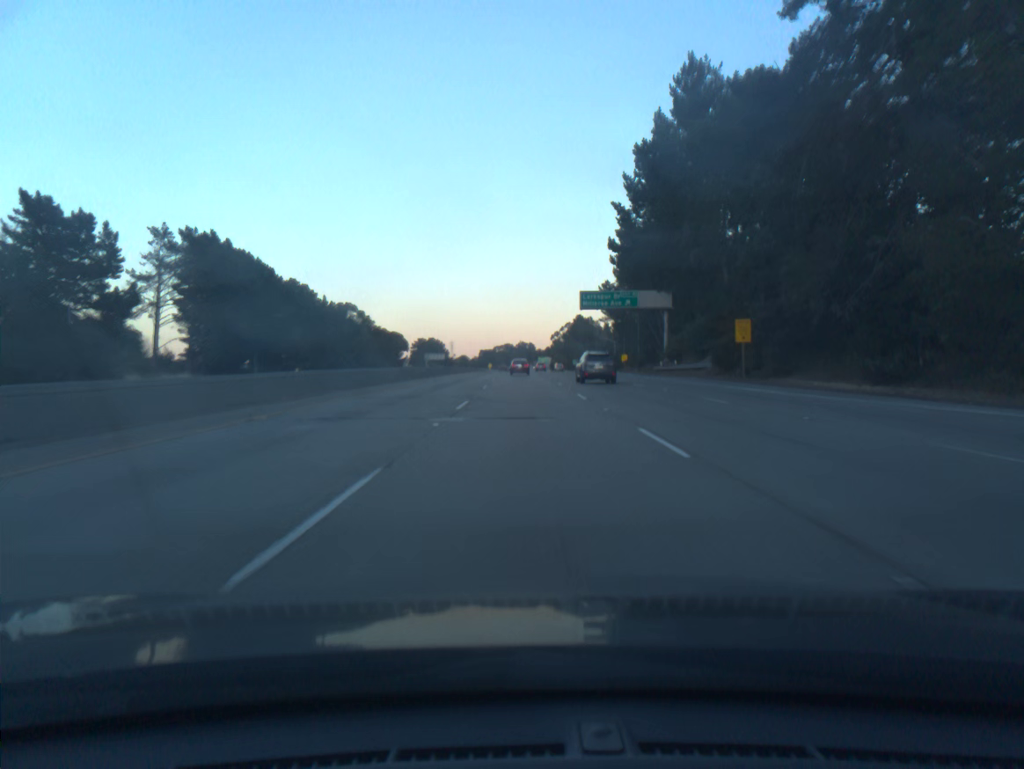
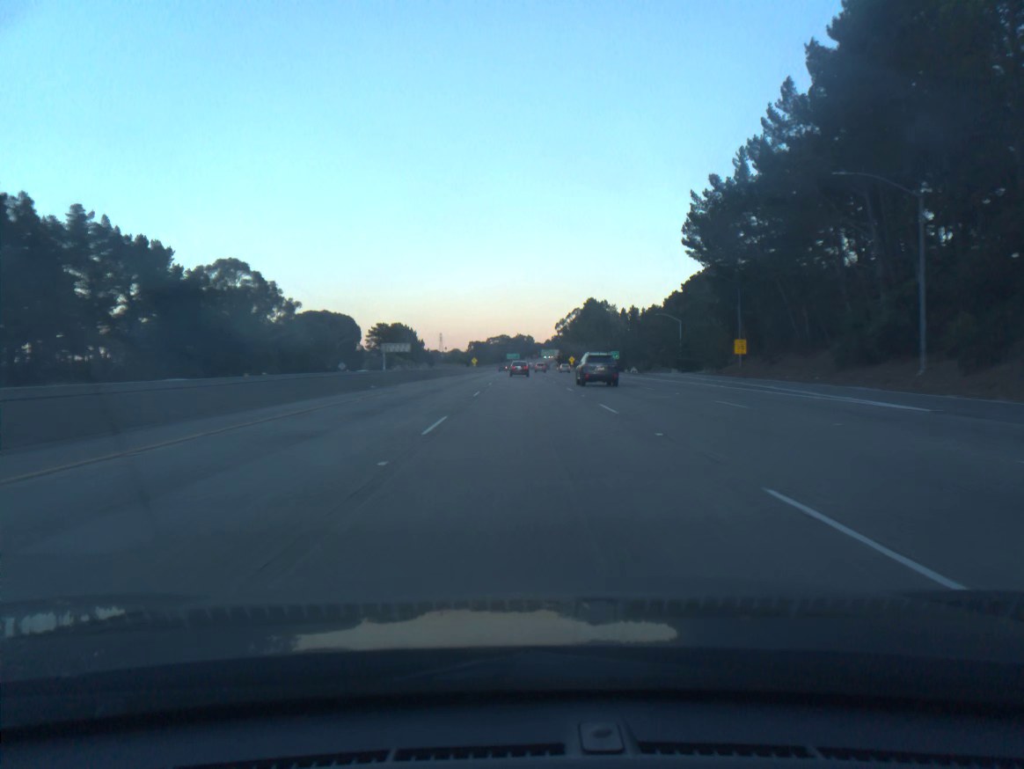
(-0.1, +93.6) m; 0°
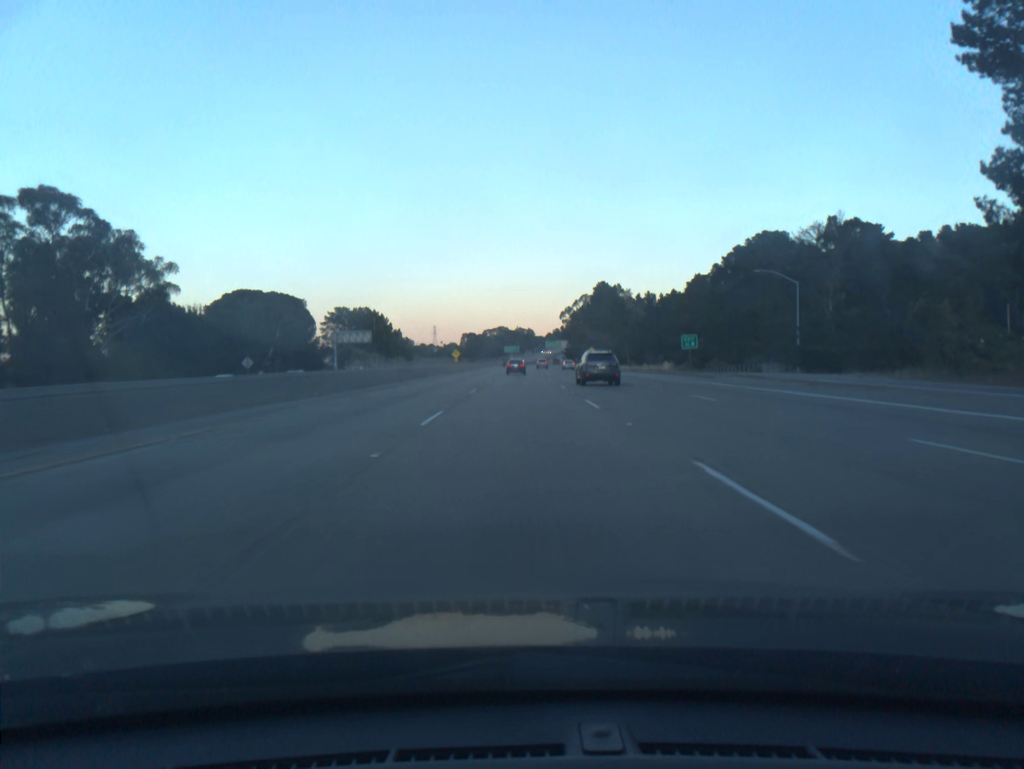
(+0.1, +56.7) m; 0°
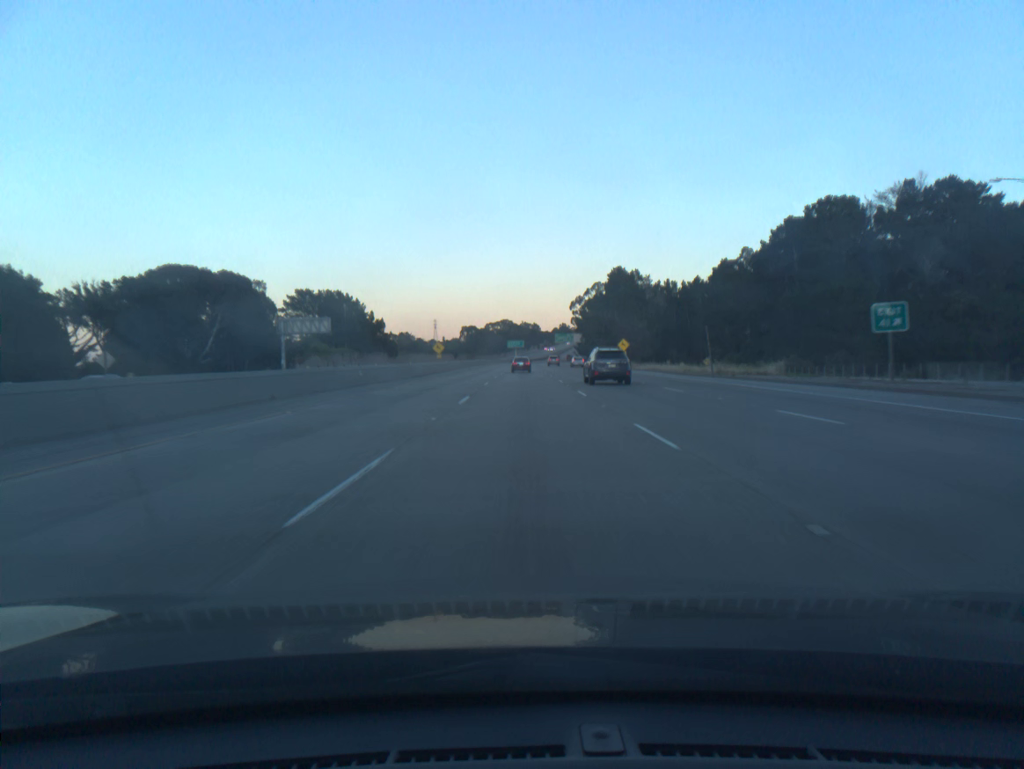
(-0.1, +37.9) m; 0°
